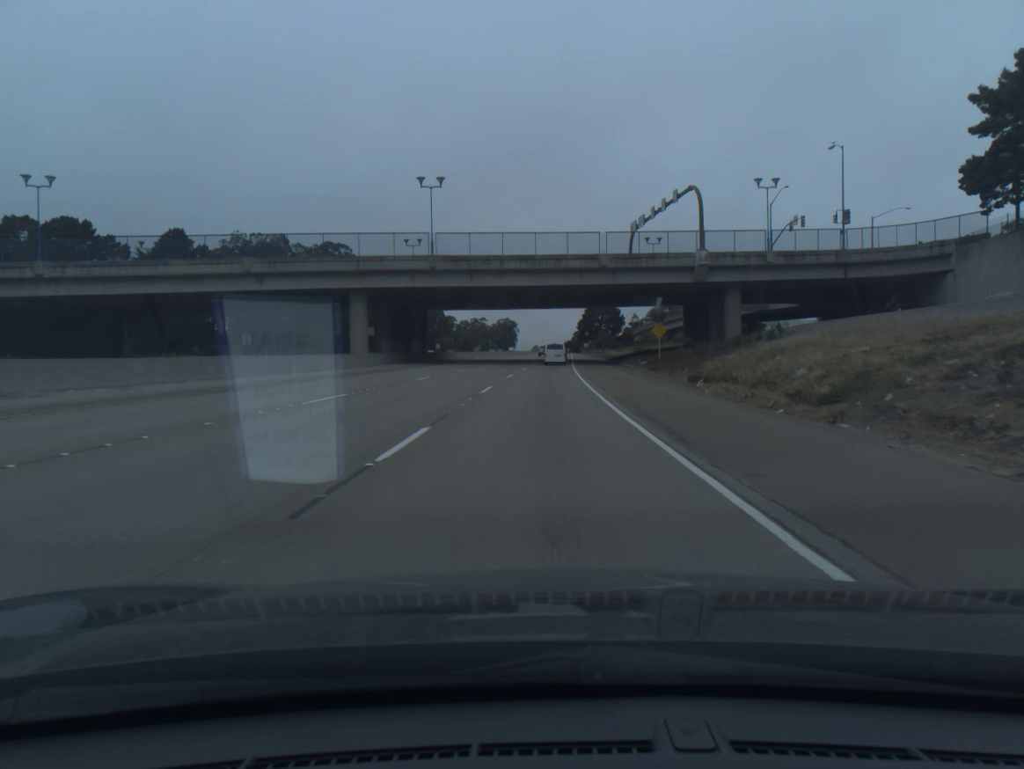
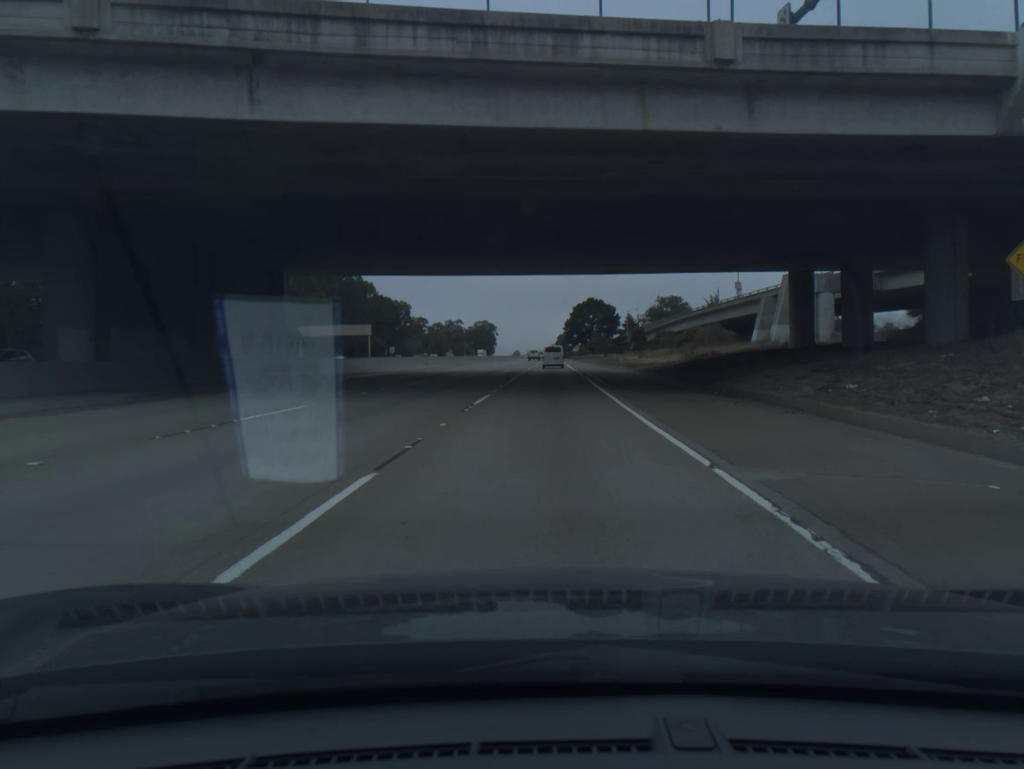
(+0.6, +48.4) m; +1°
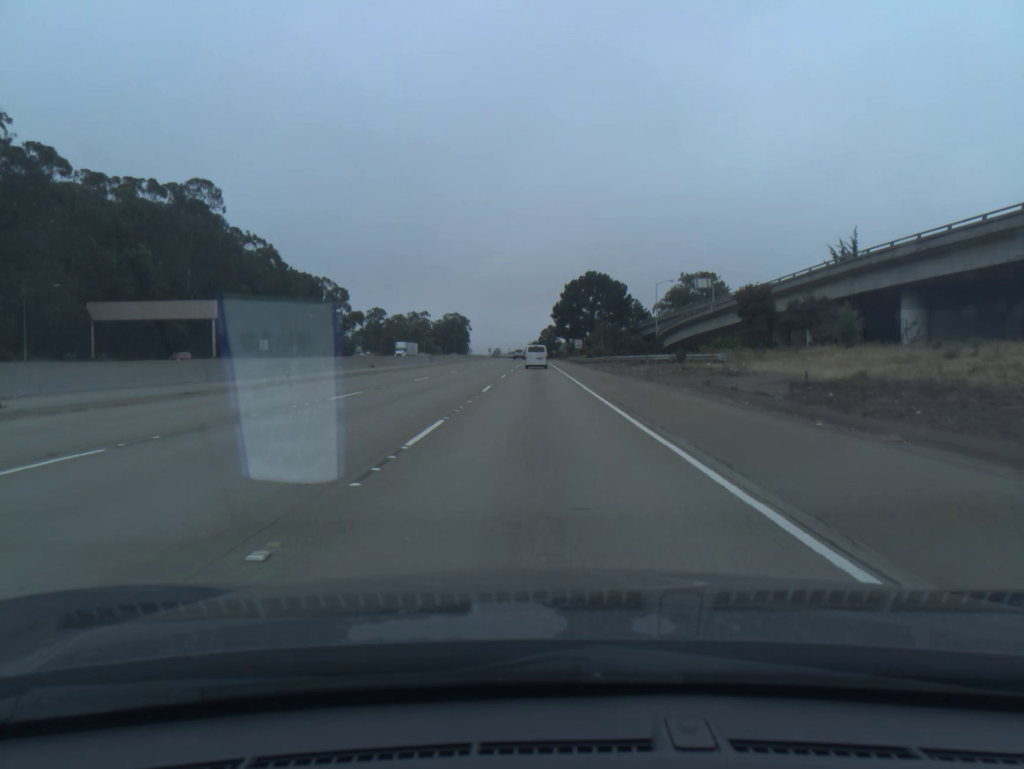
(+1.4, +80.6) m; +1°
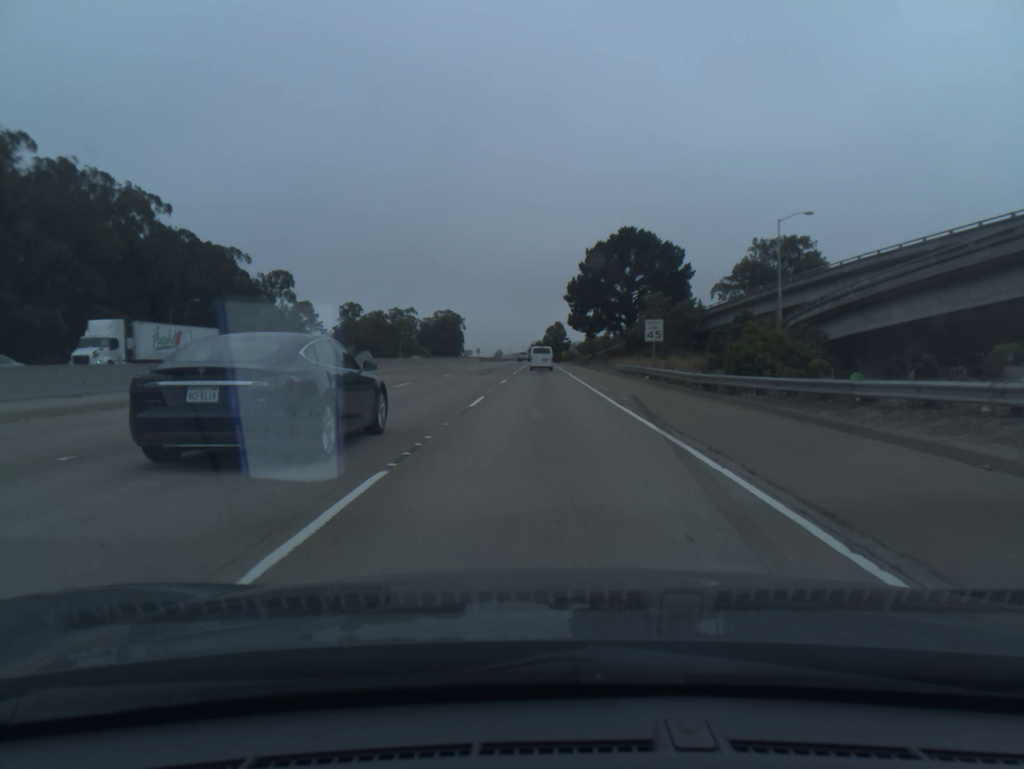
(-0.2, +64.5) m; 0°
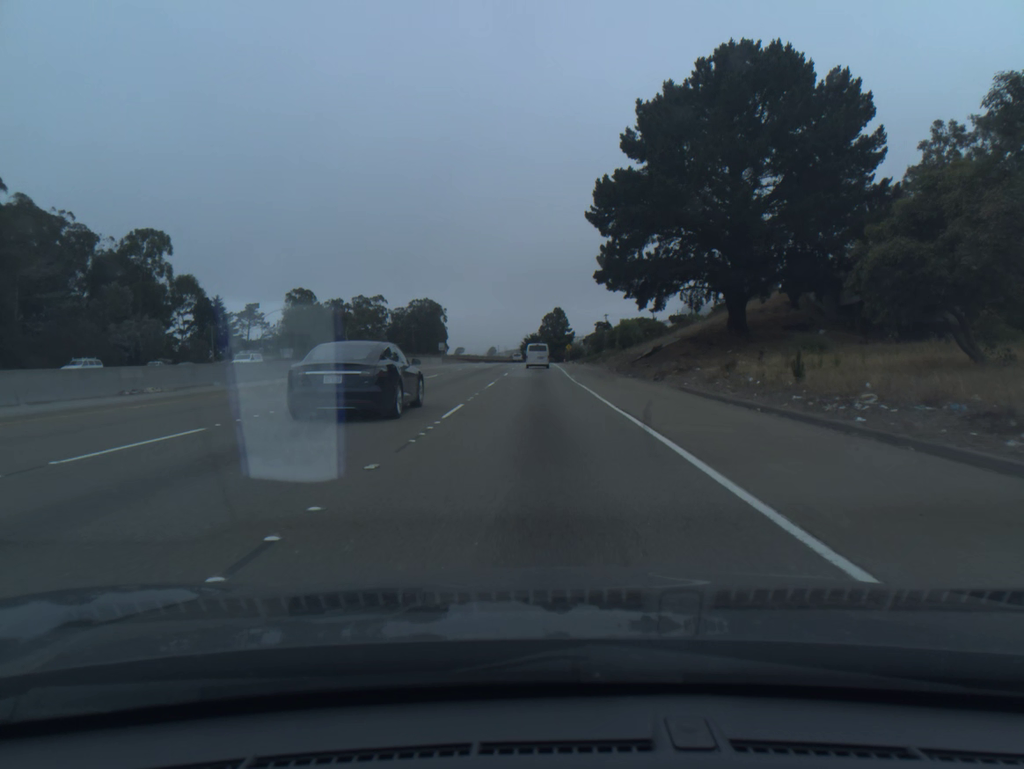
(+0.3, +63.9) m; 0°
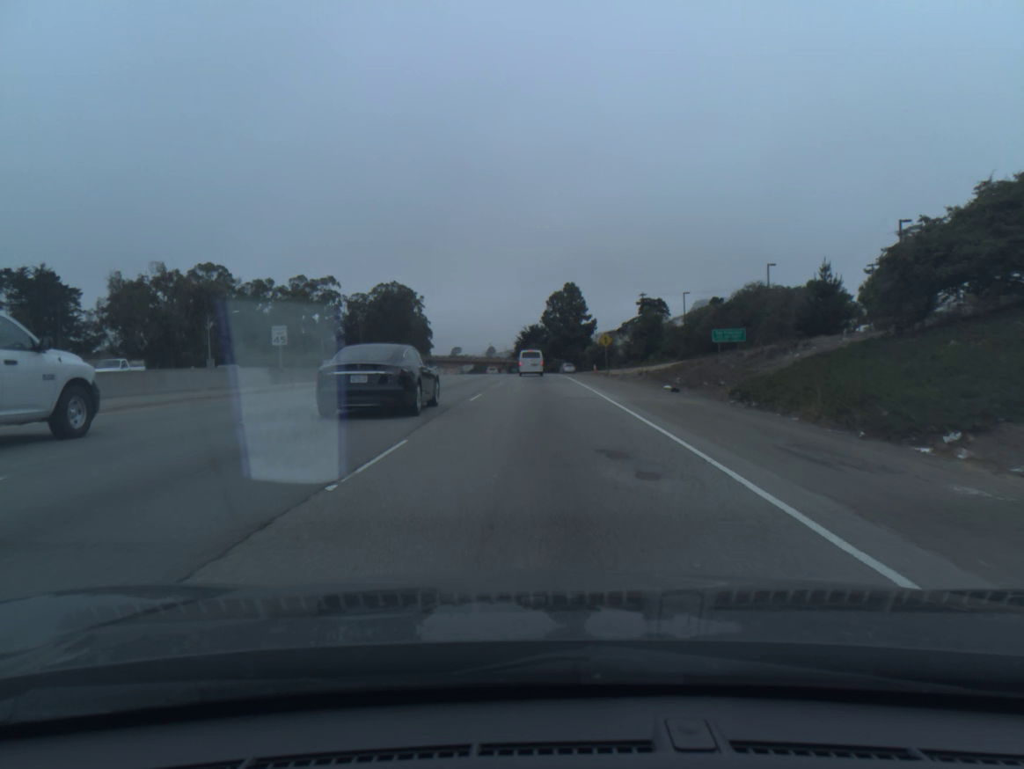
(-0.1, +79.0) m; 0°
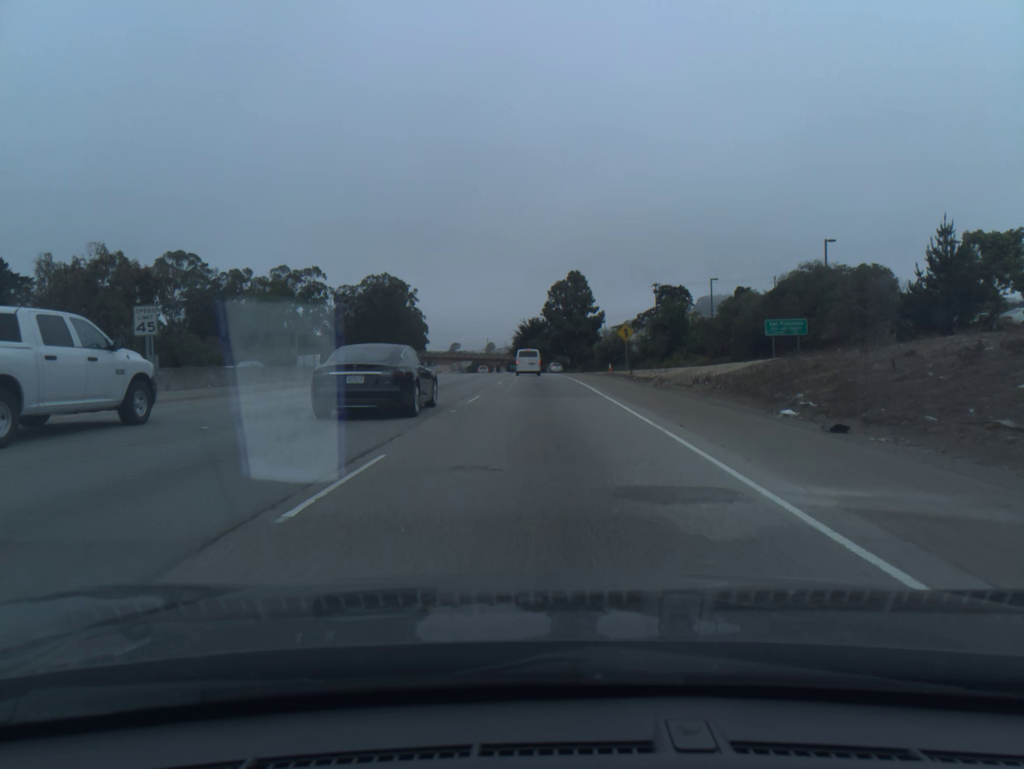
(0.0, +15.7) m; 0°
